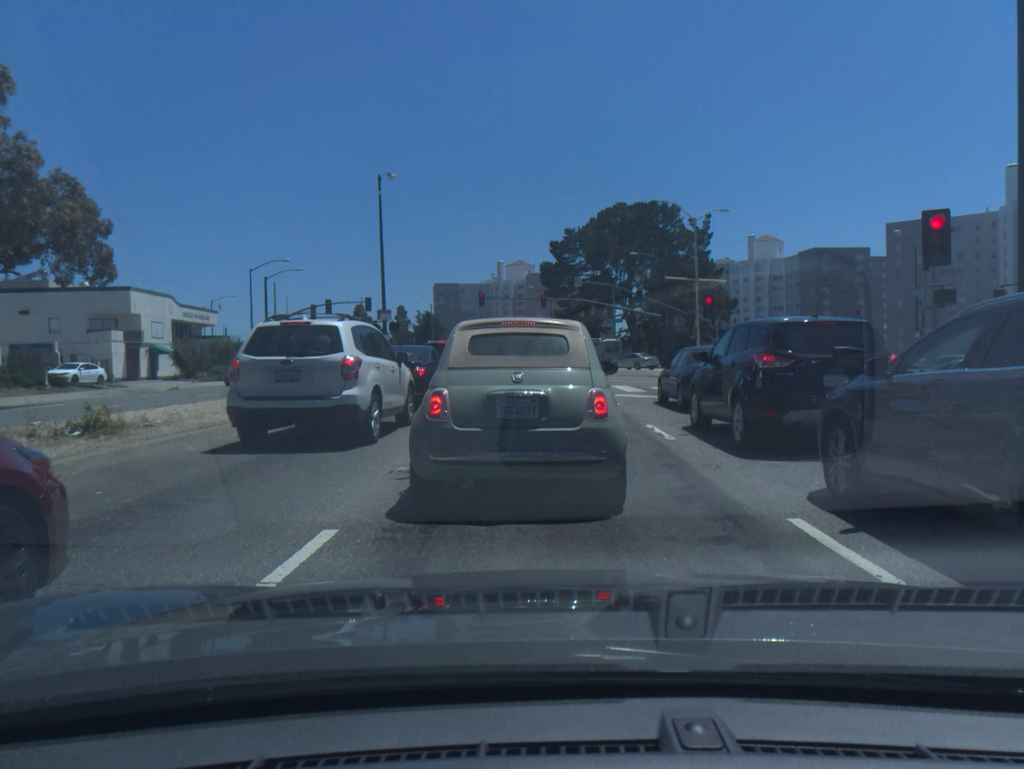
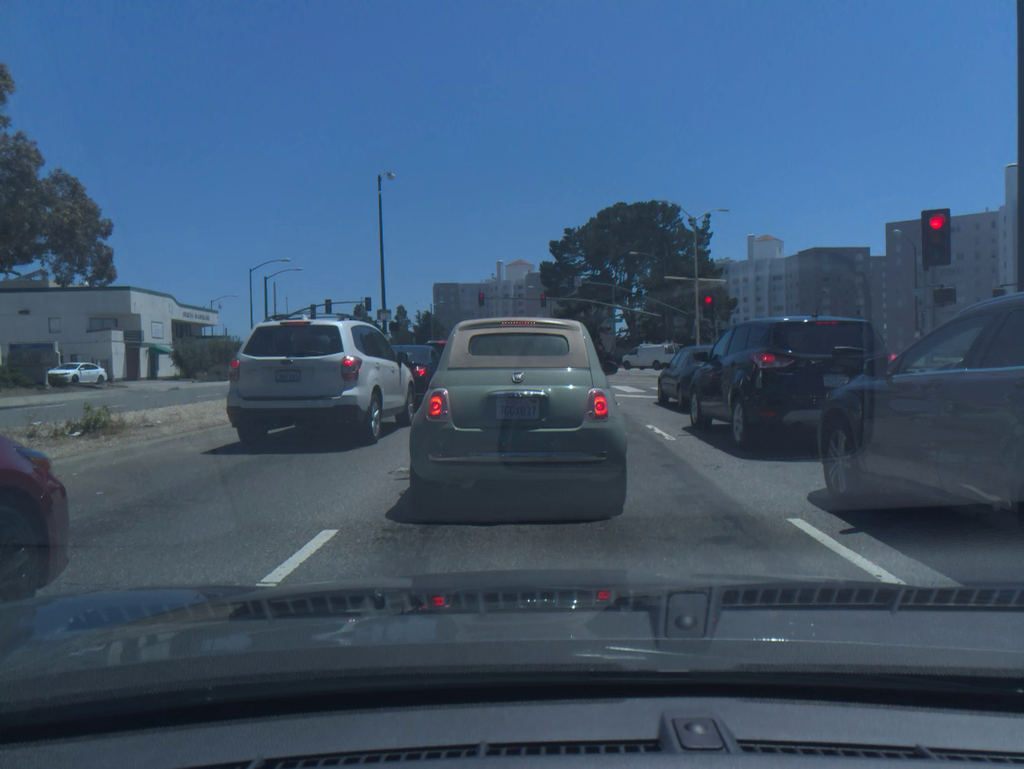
(-0.1, 0.0) m; 0°
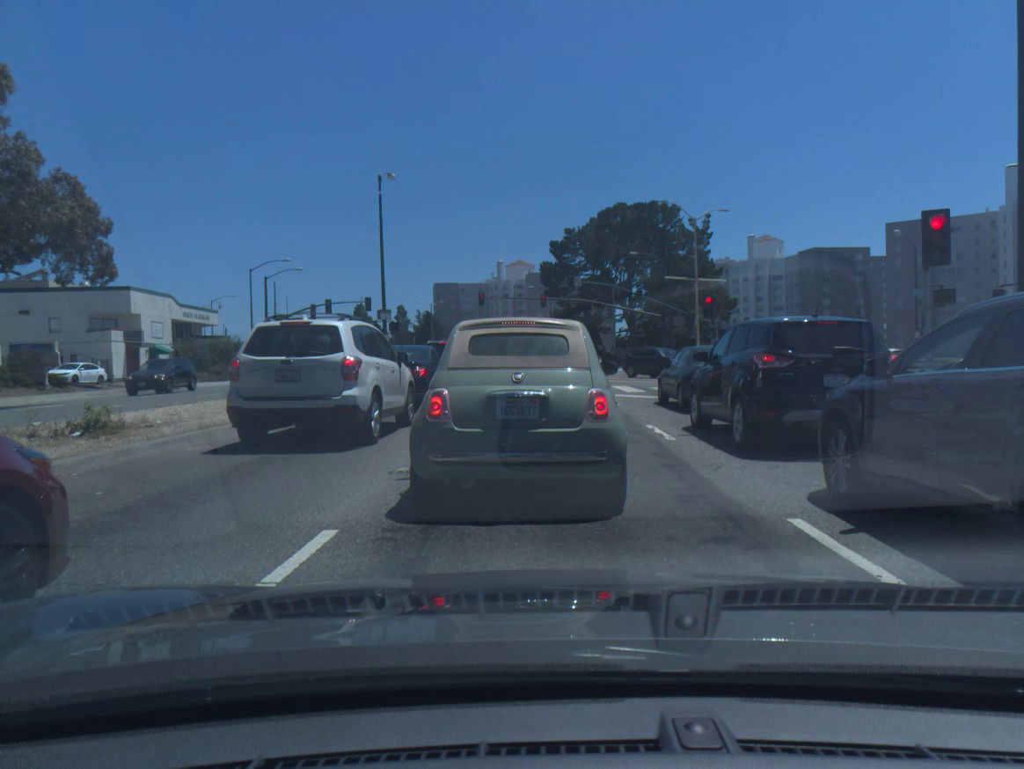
(0.0, 0.0) m; 0°
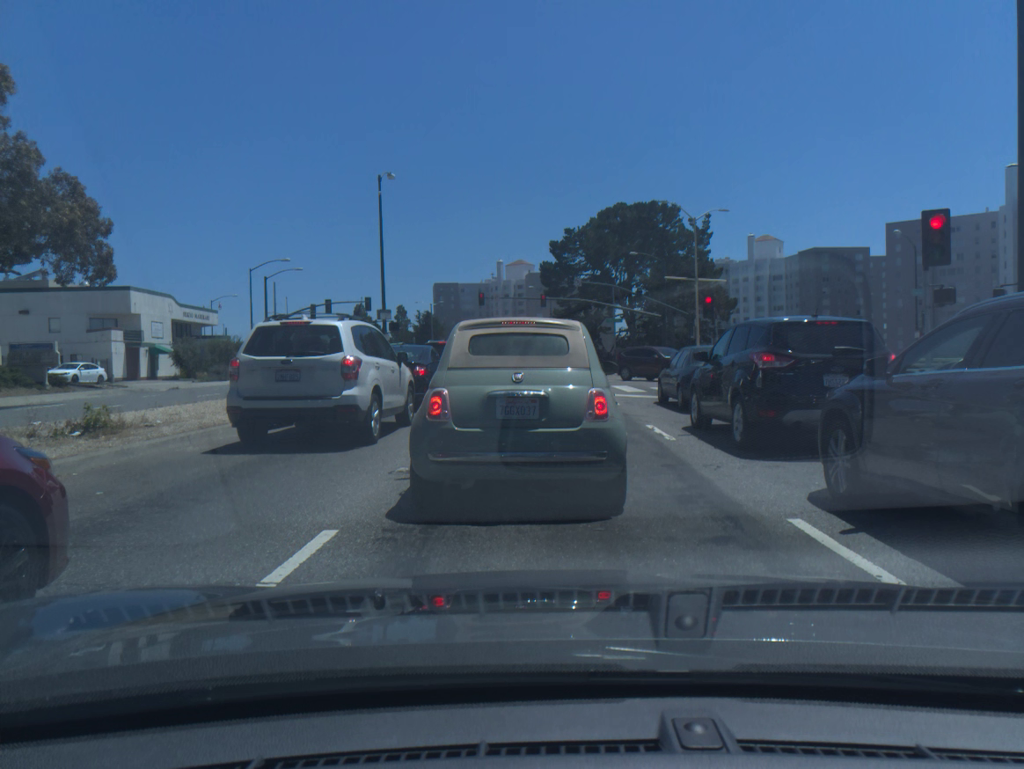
(+0.1, 0.0) m; 0°
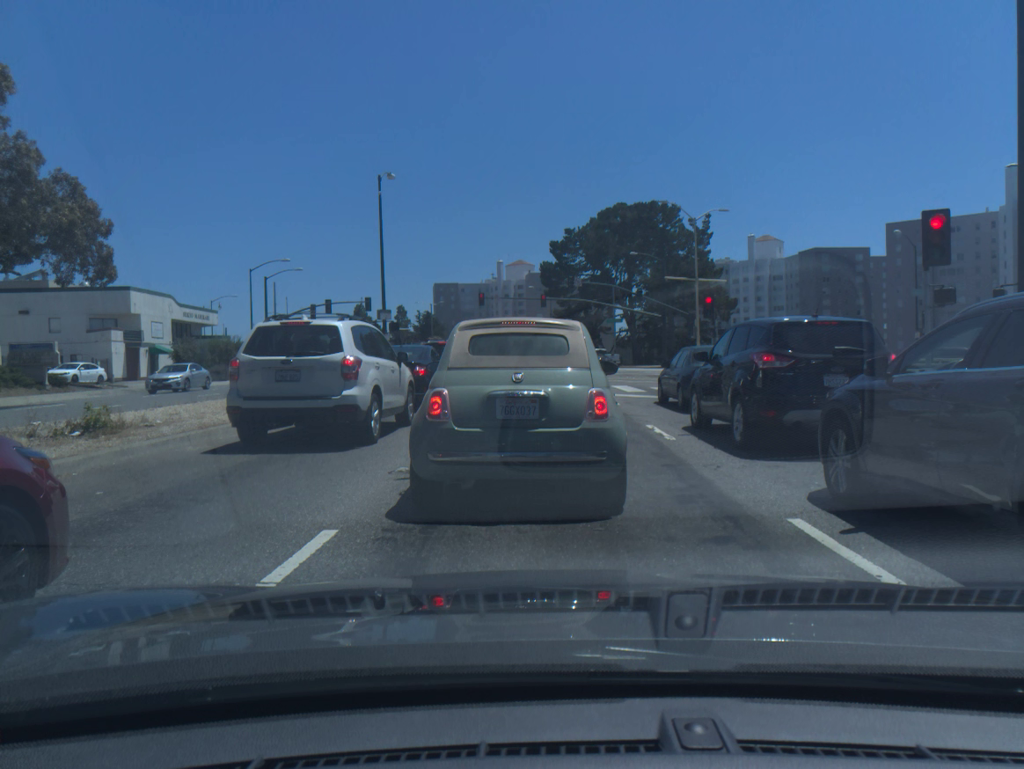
(-0.2, +0.1) m; 0°
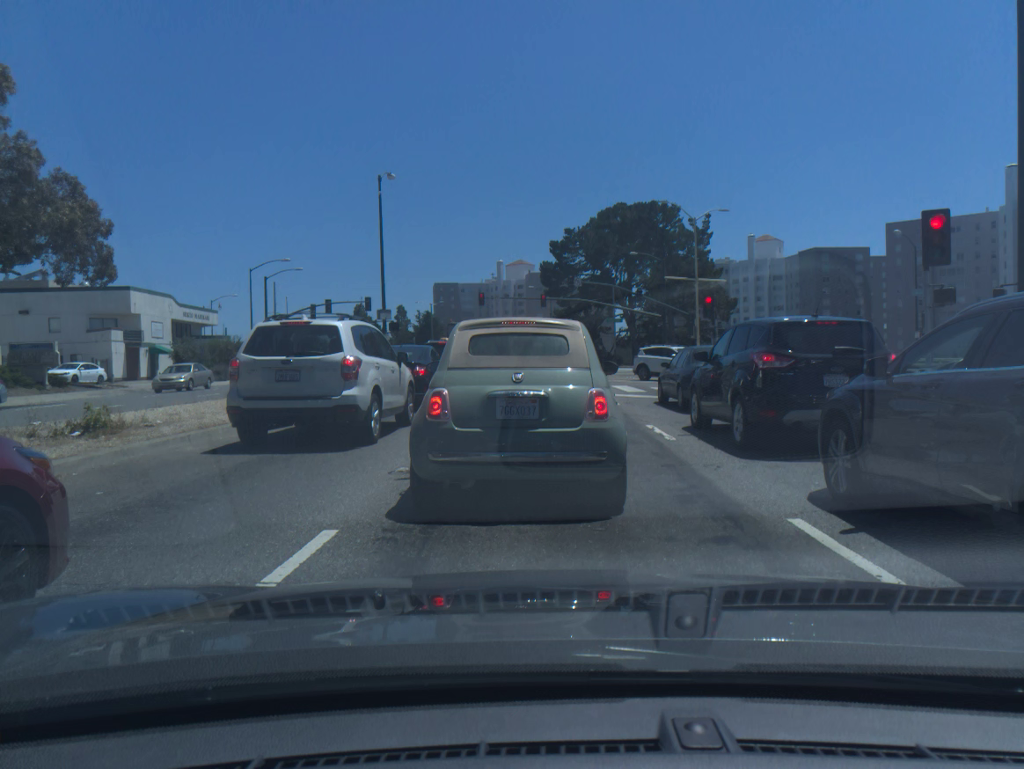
(-0.1, 0.0) m; 0°
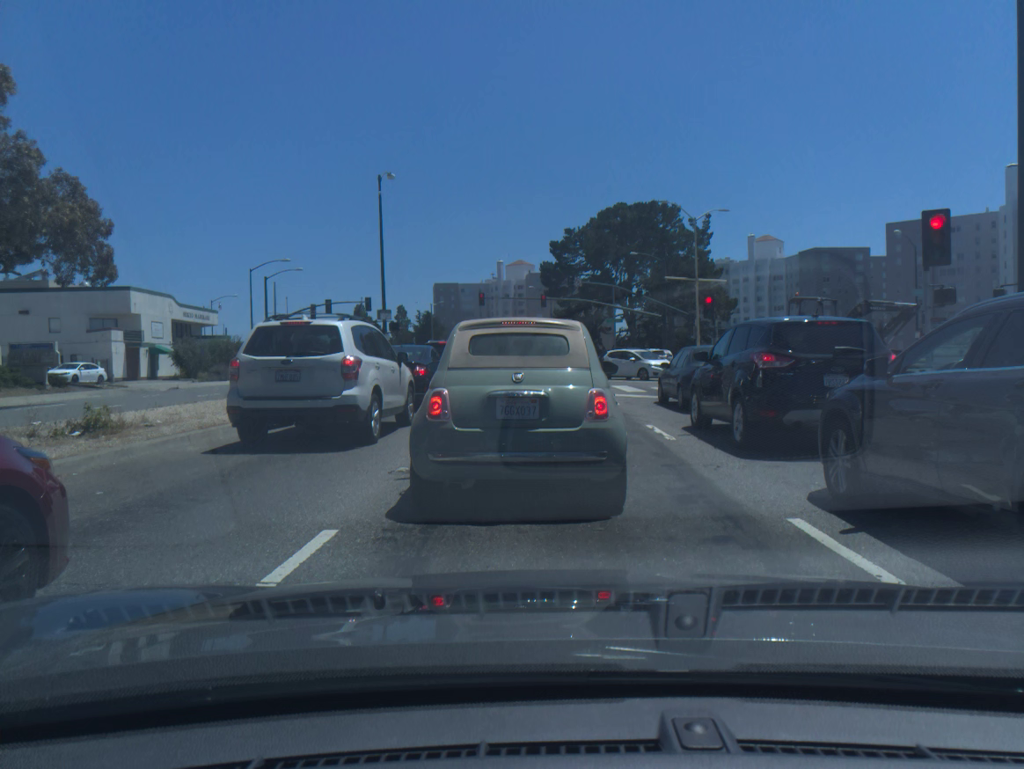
(+0.1, 0.0) m; 0°
